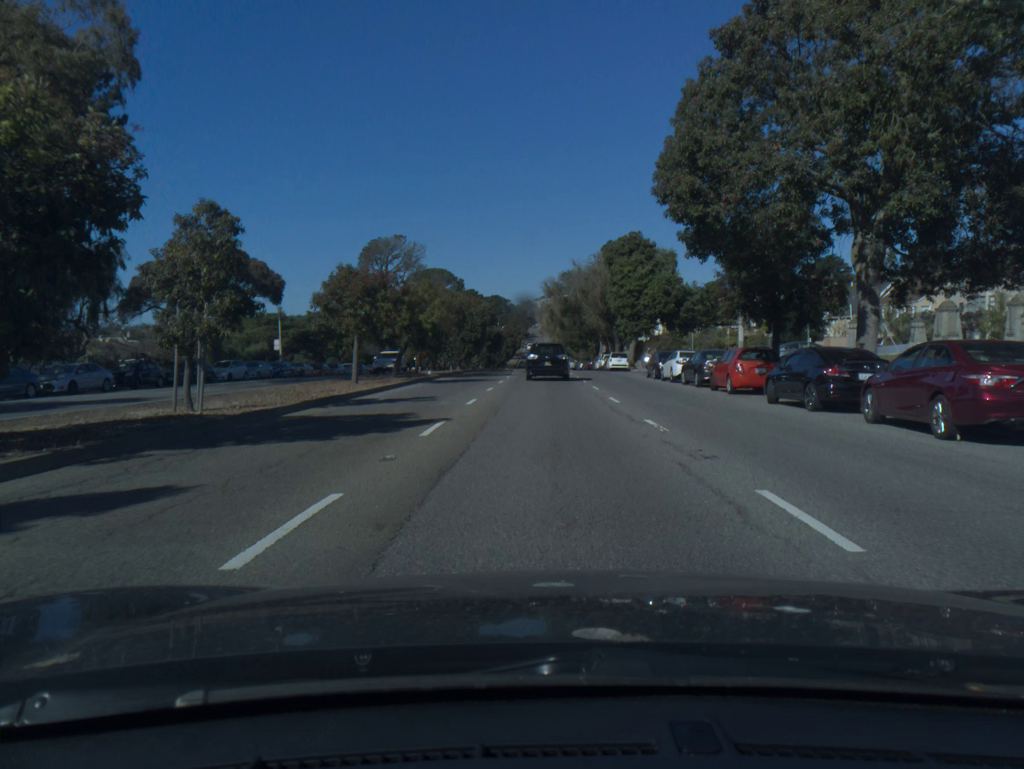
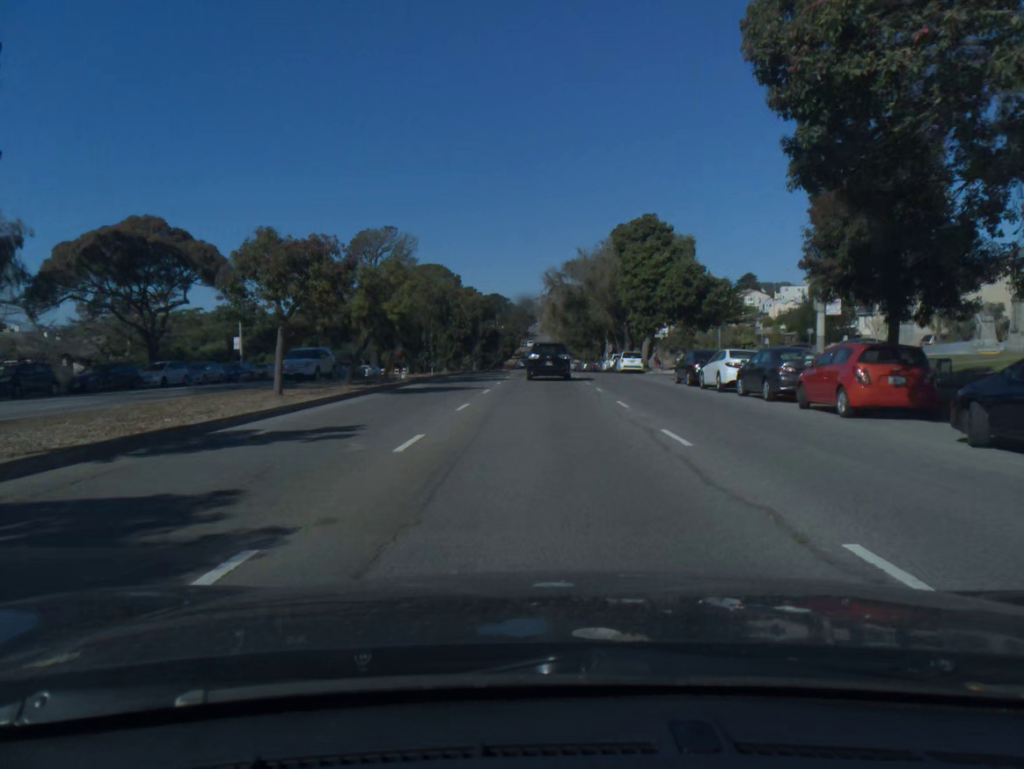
(0.0, +9.4) m; 0°
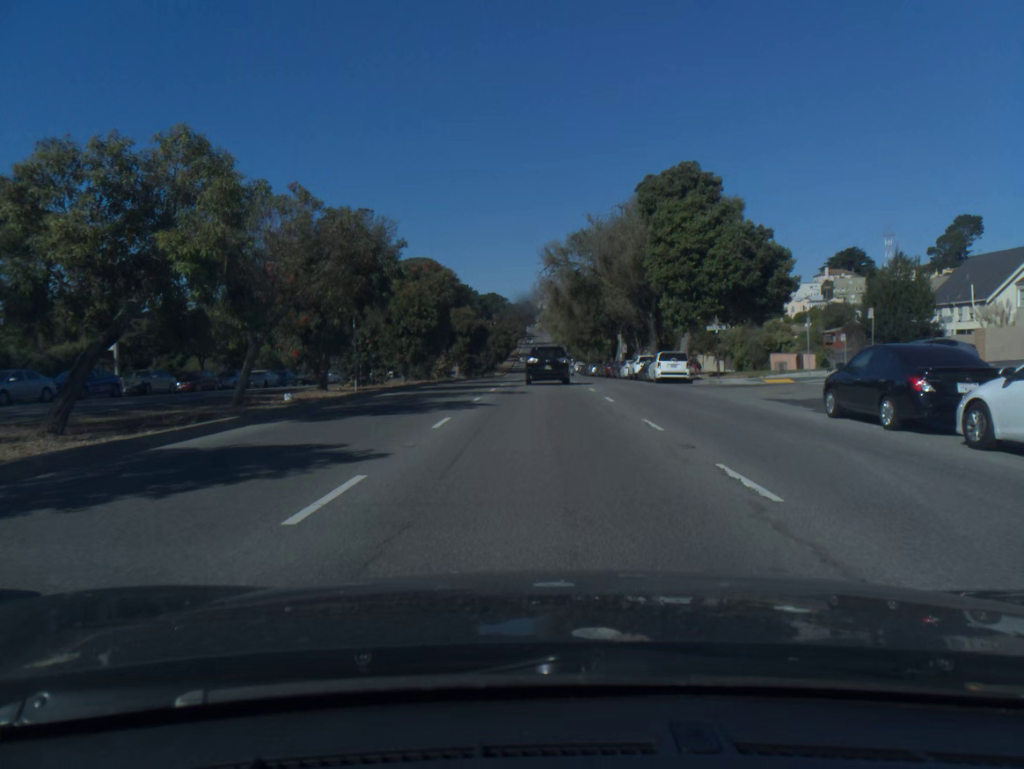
(0.0, +18.6) m; 0°
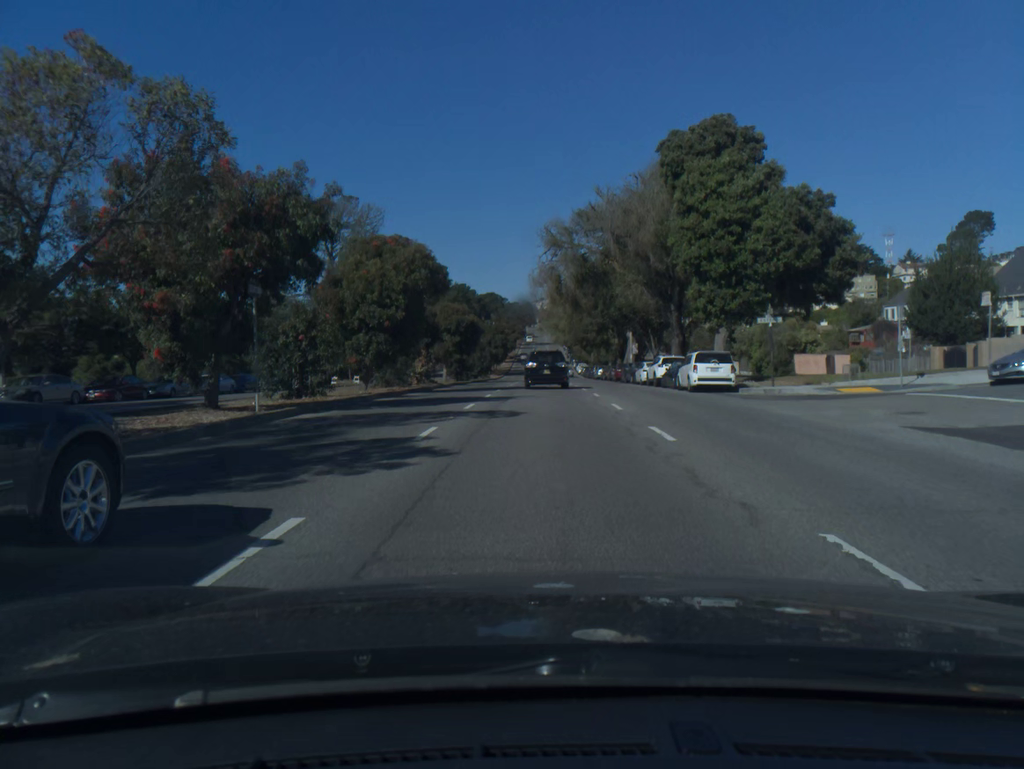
(0.0, +9.3) m; 0°
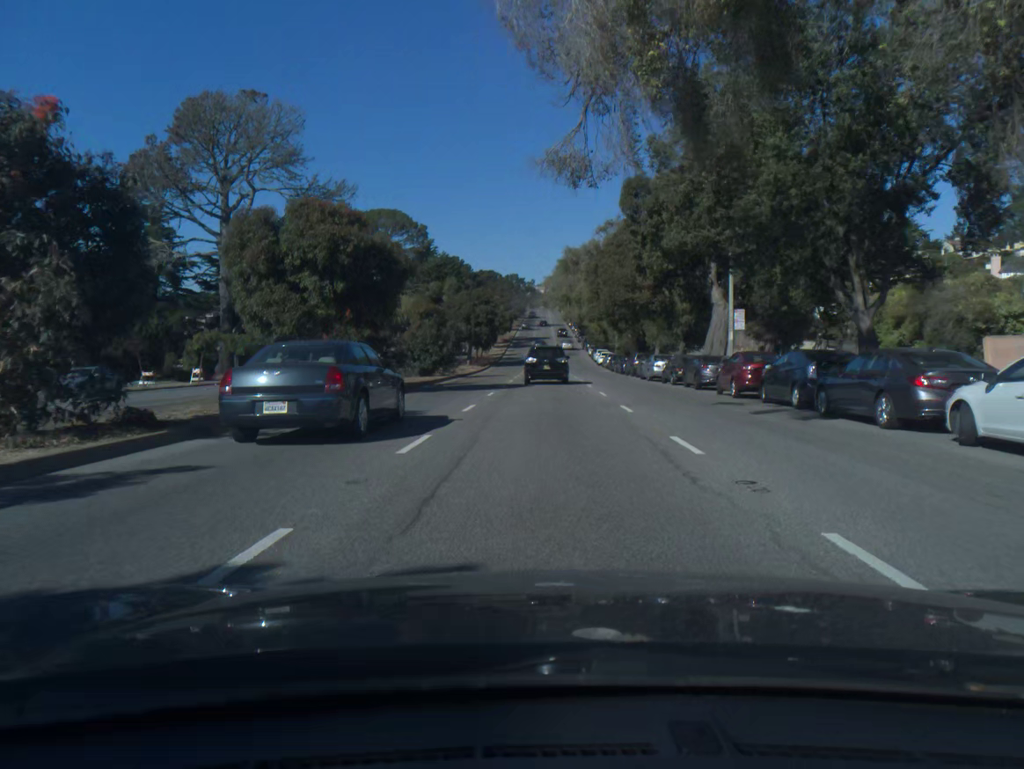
(0.0, +37.0) m; 0°
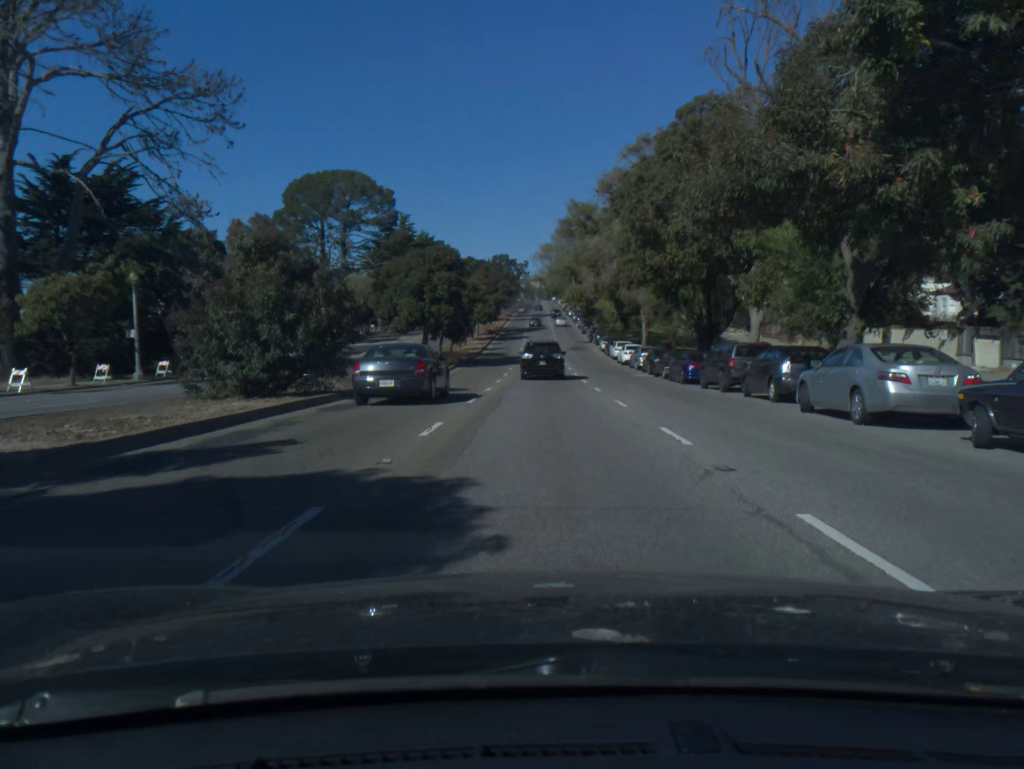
(+0.1, +28.0) m; 0°
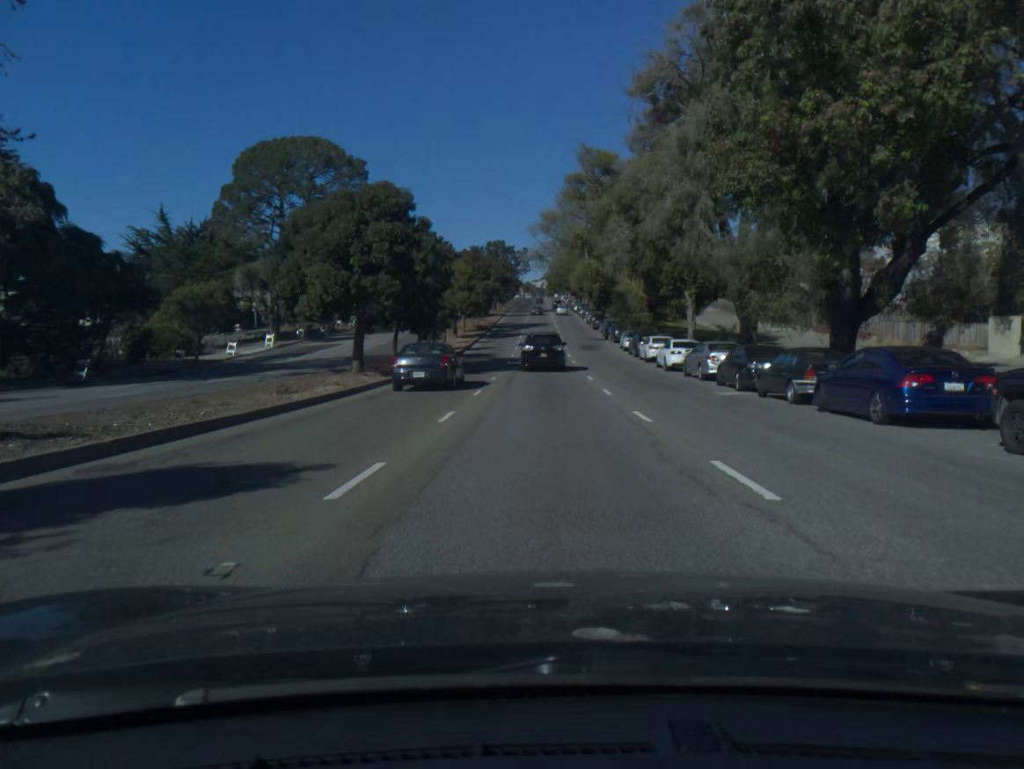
(0.0, +18.7) m; 0°
